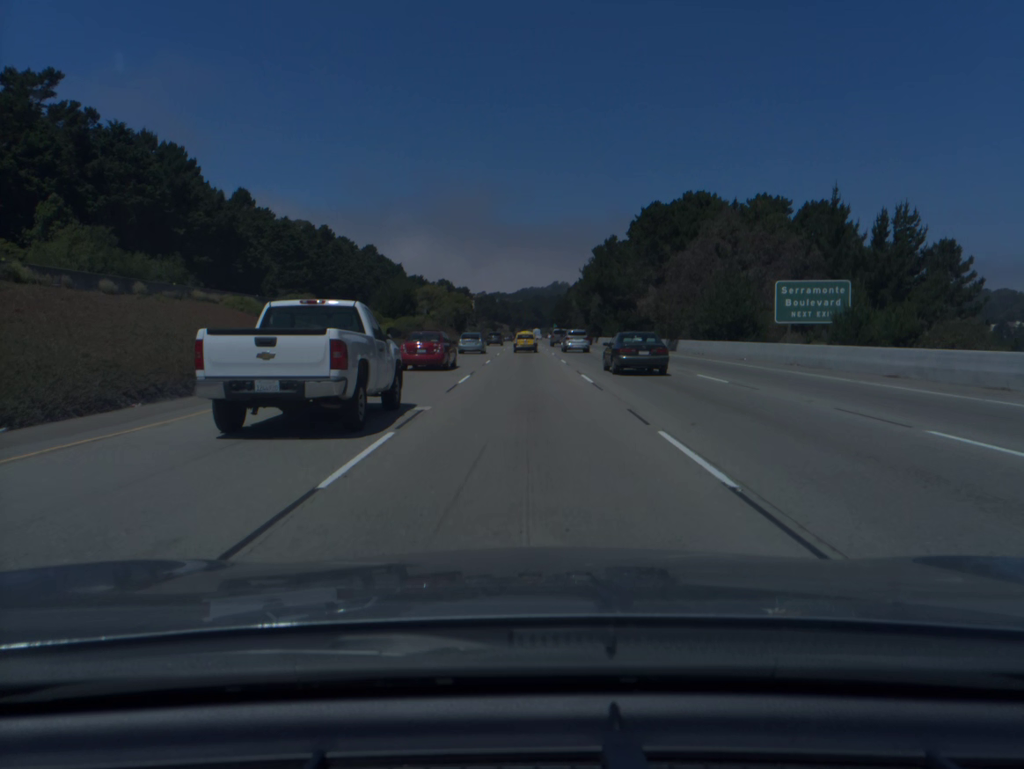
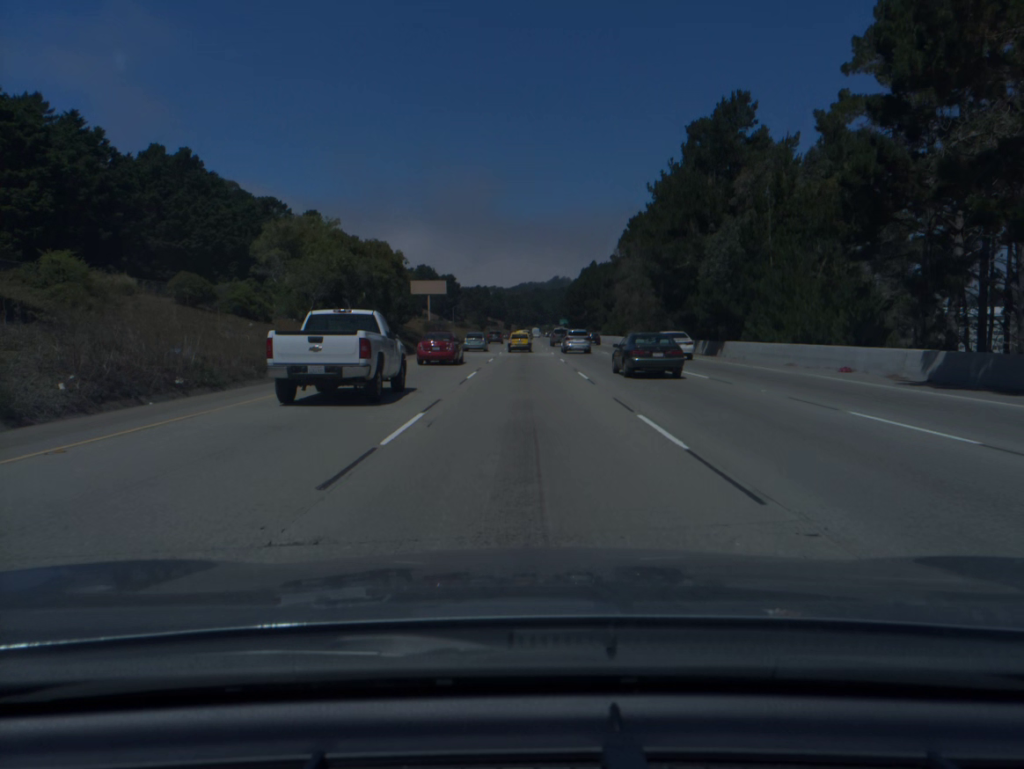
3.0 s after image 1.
(+0.1, +84.8) m; 0°
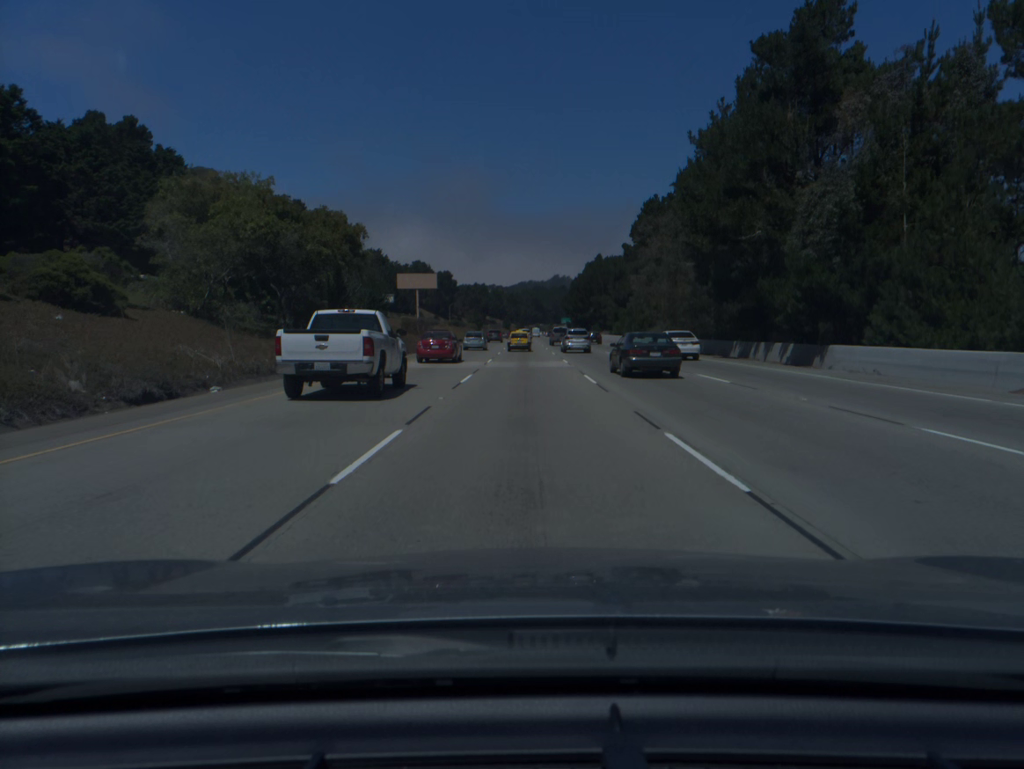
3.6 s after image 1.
(0.0, +17.1) m; 0°
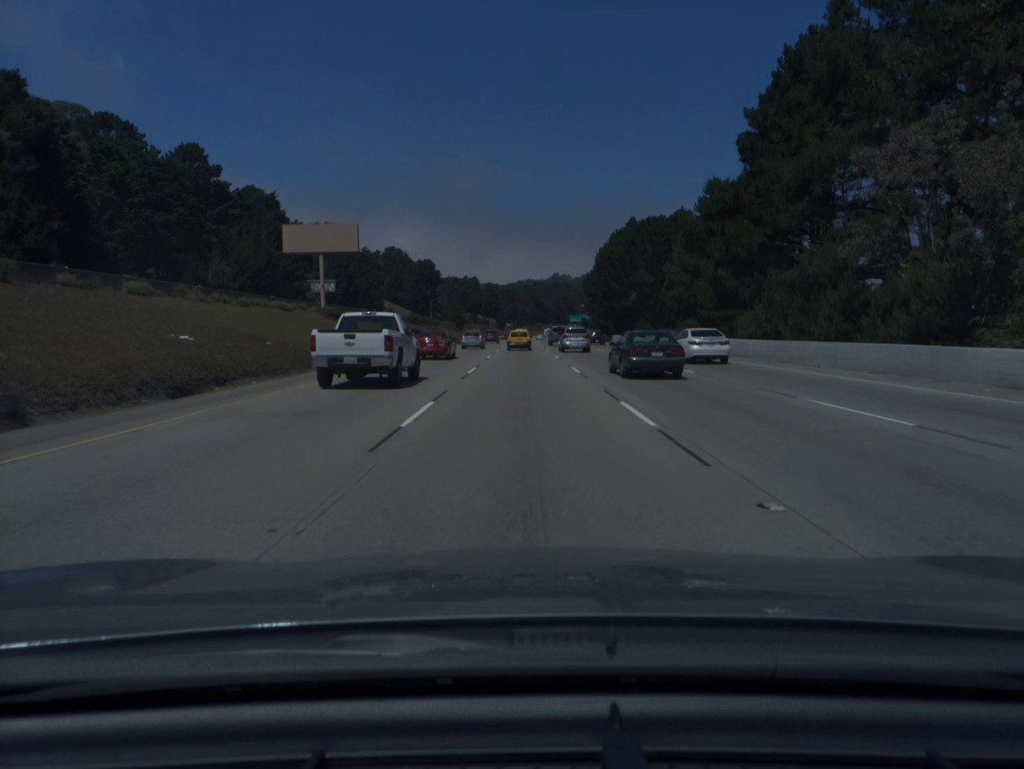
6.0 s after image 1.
(0.0, +68.8) m; 0°
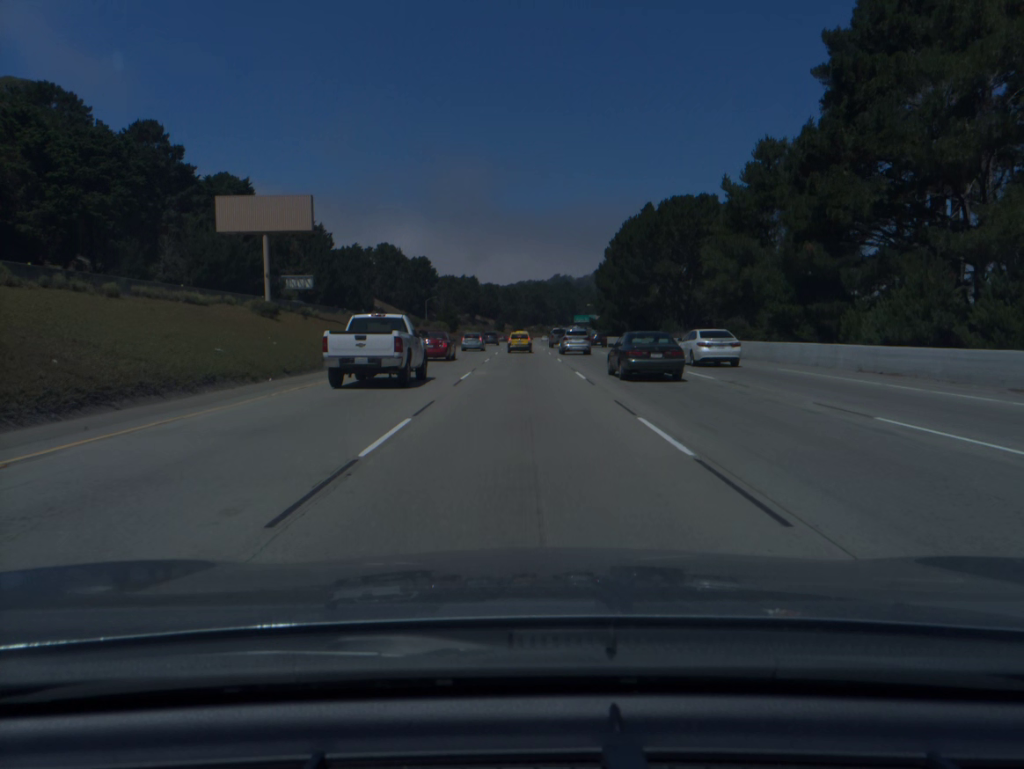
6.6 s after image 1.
(0.0, +17.2) m; 0°
